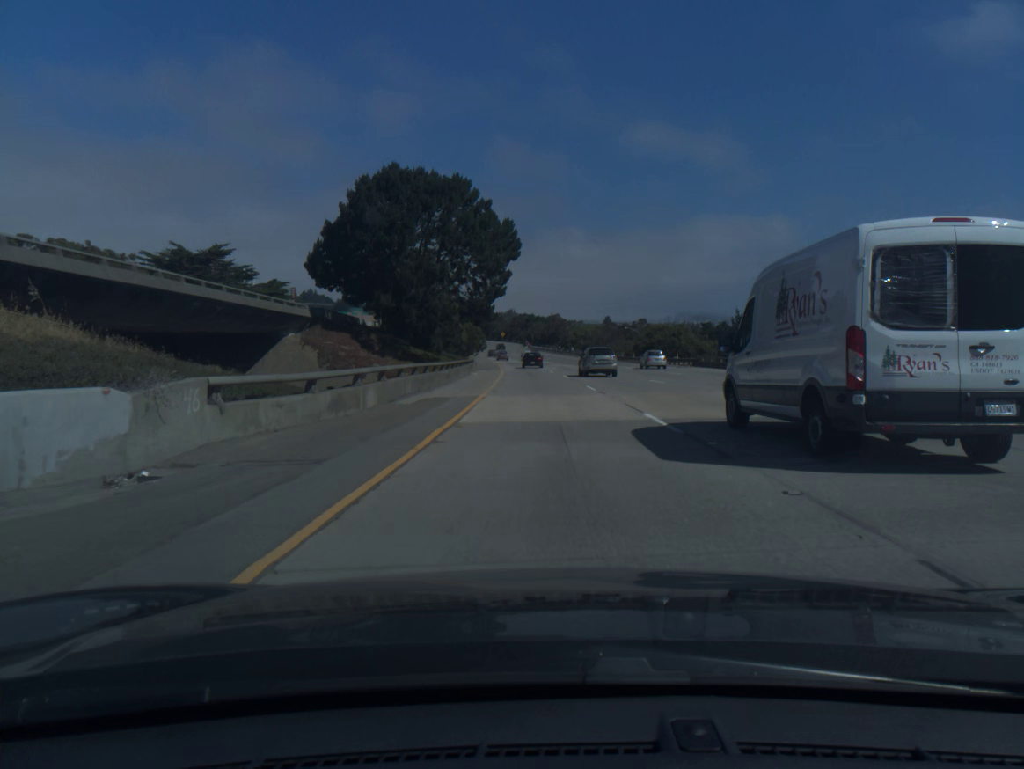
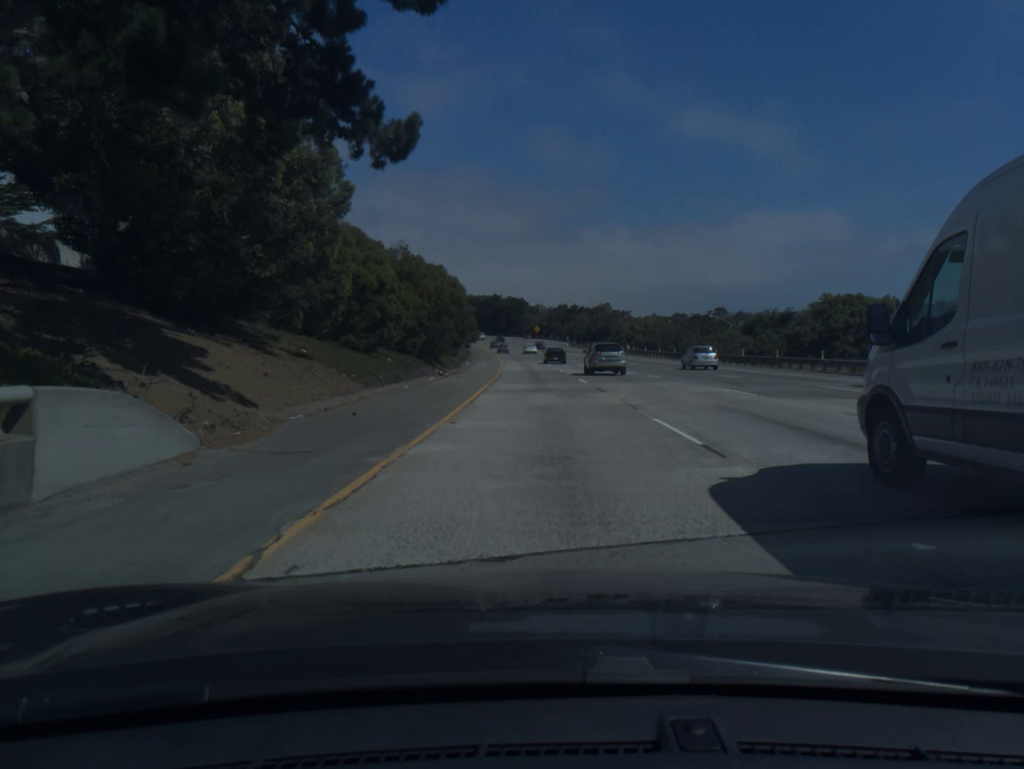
(-1.3, +58.2) m; -3°
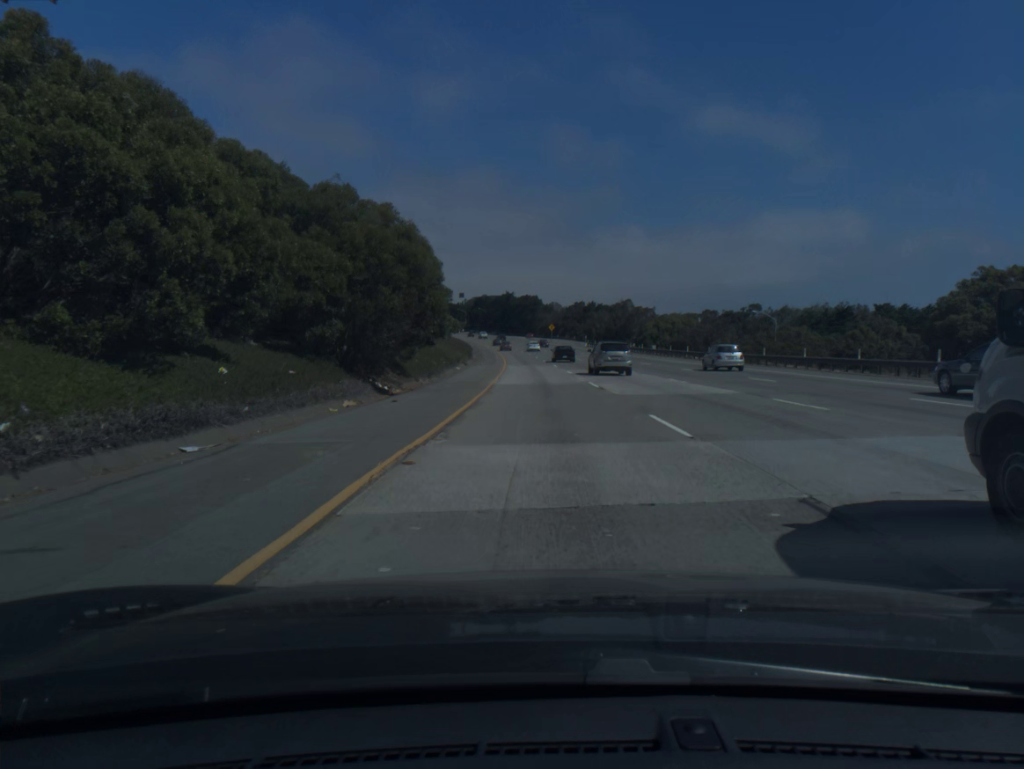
(-0.2, +19.5) m; -1°
